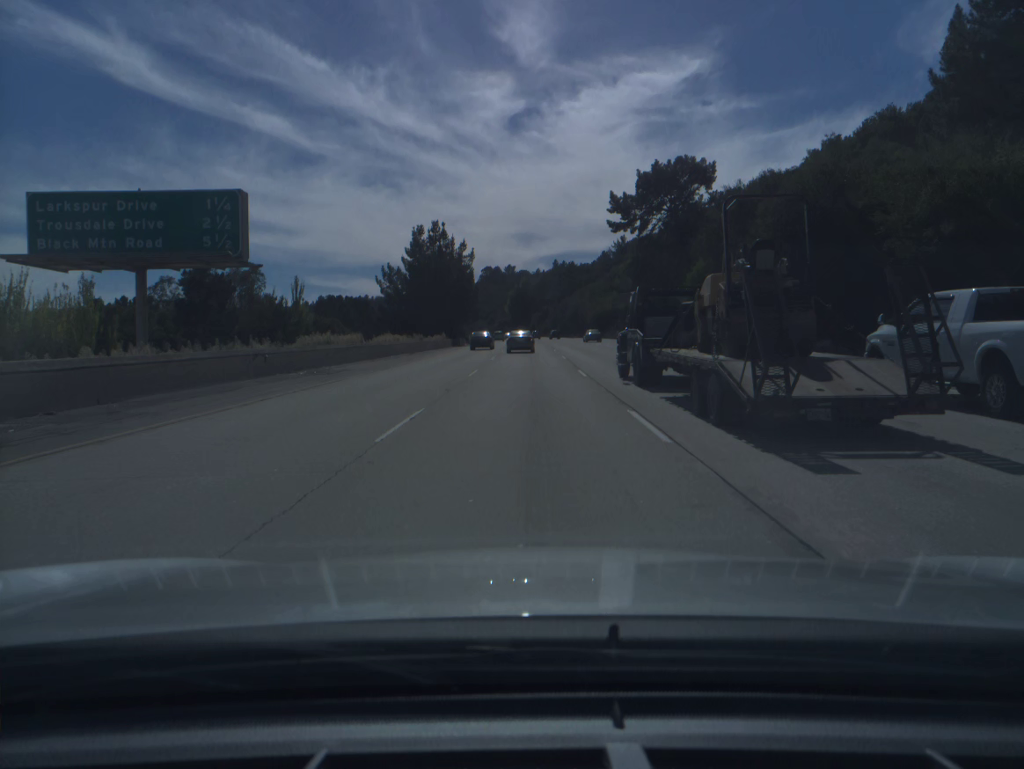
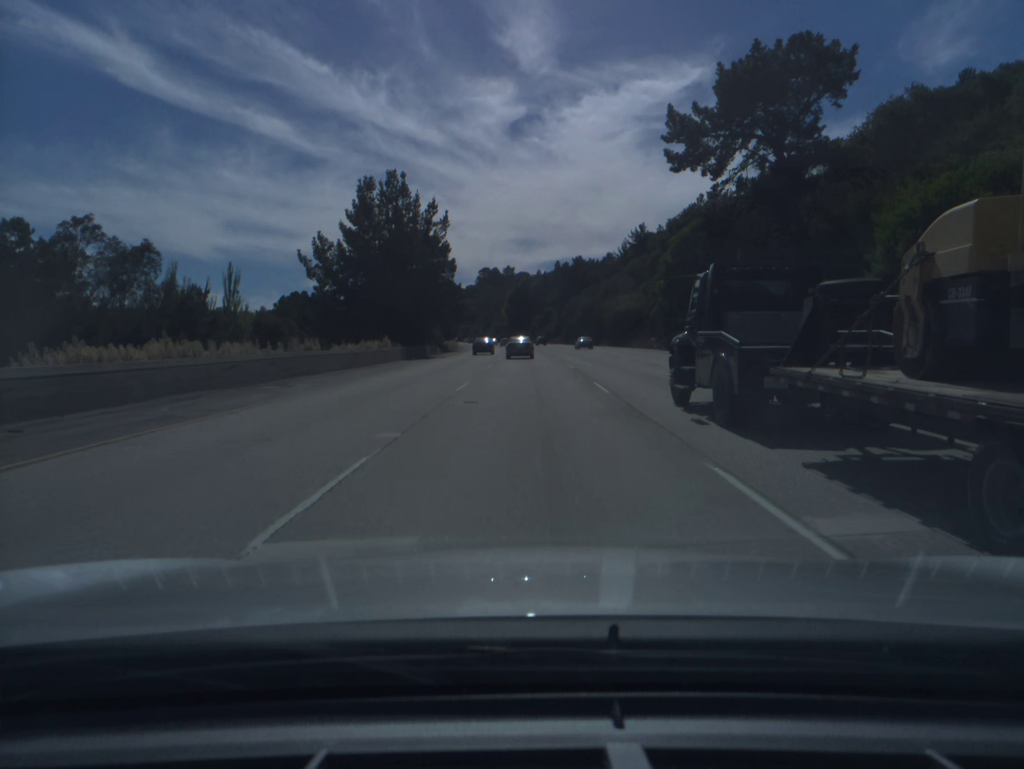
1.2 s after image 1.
(0.0, +34.7) m; 0°
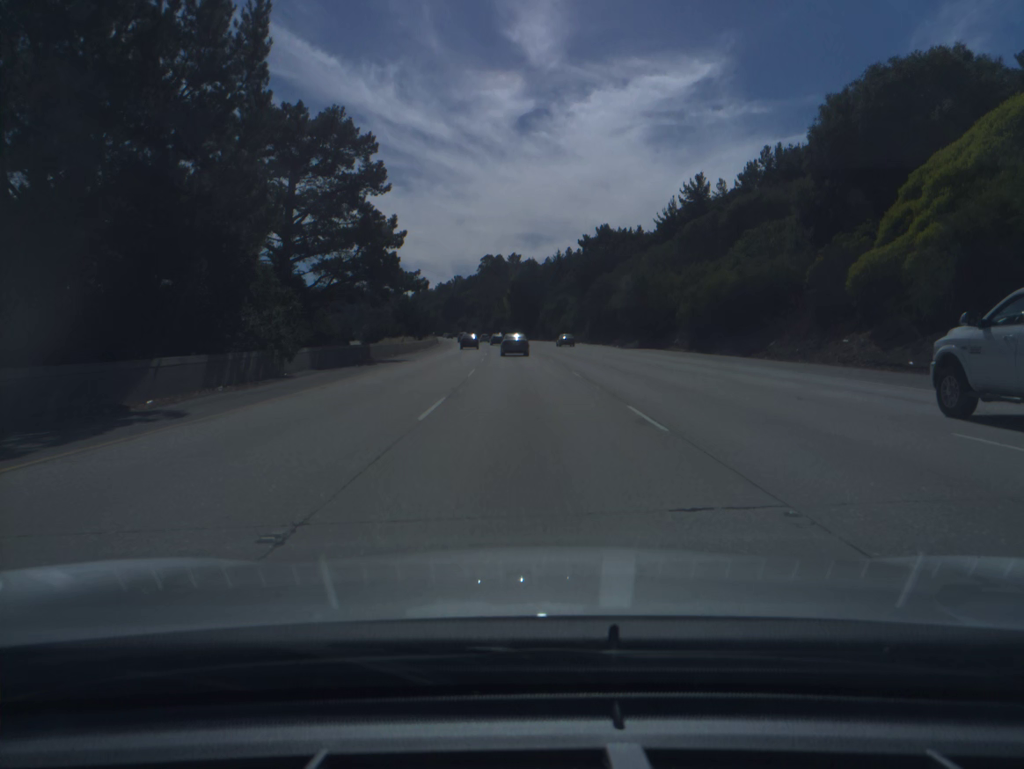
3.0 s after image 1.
(0.0, +51.6) m; 0°
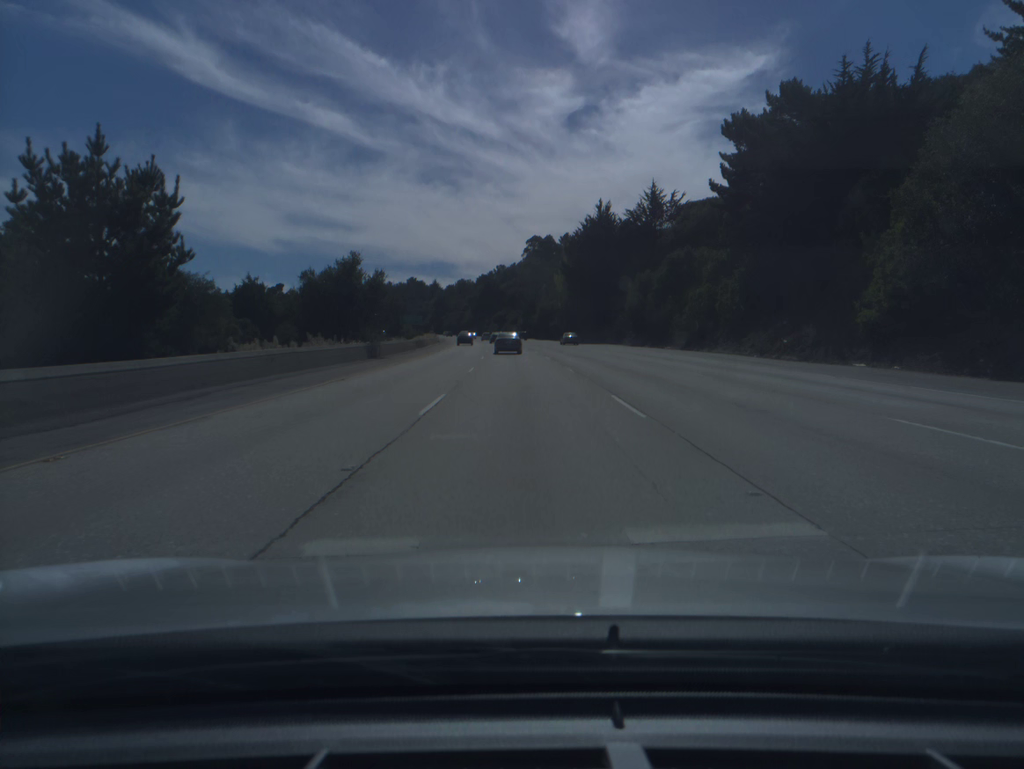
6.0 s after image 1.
(-2.7, +85.3) m; -4°
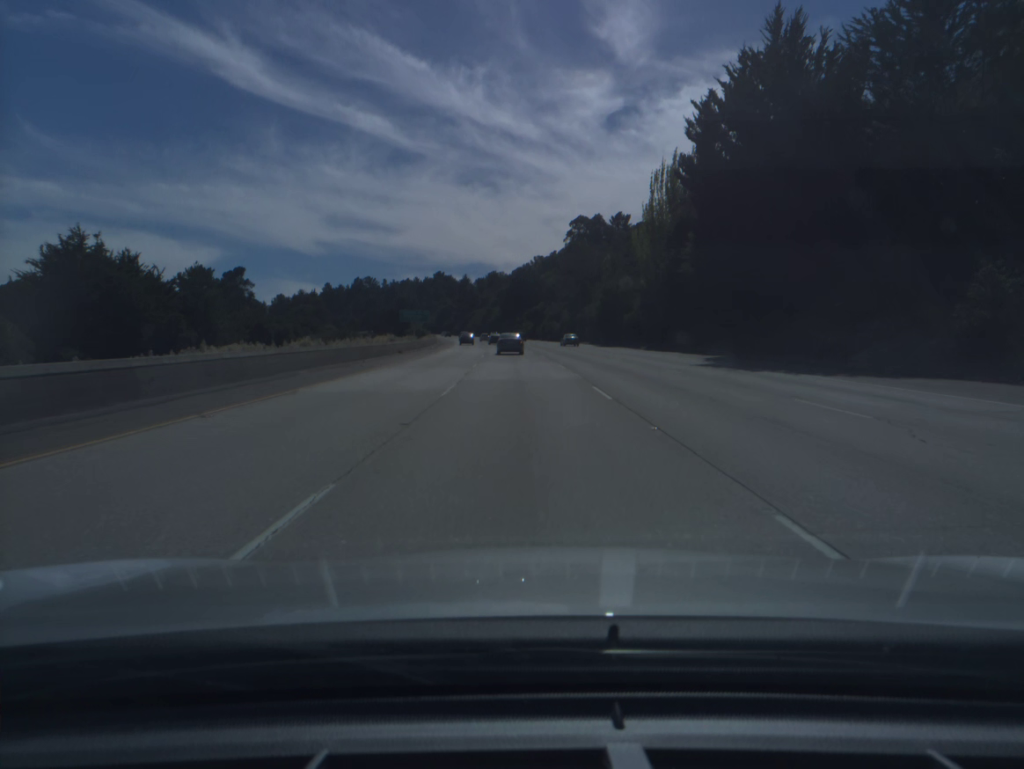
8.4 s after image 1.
(-1.7, +68.8) m; -3°
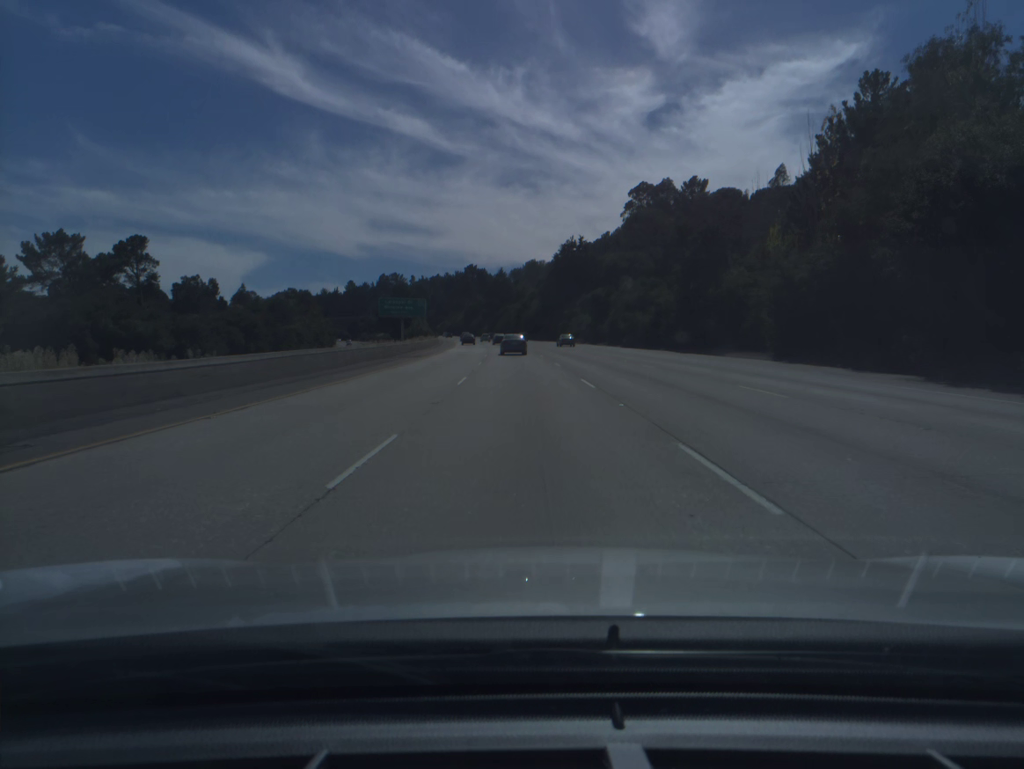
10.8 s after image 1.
(-1.7, +69.0) m; -3°
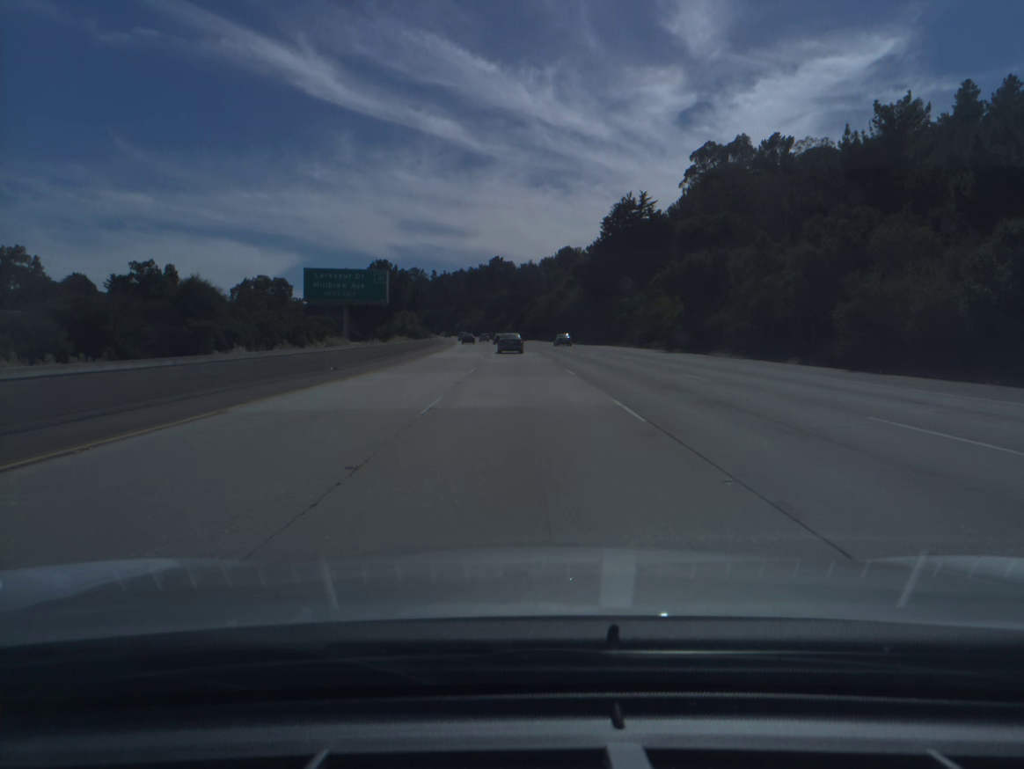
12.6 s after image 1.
(-0.9, +51.9) m; -2°
